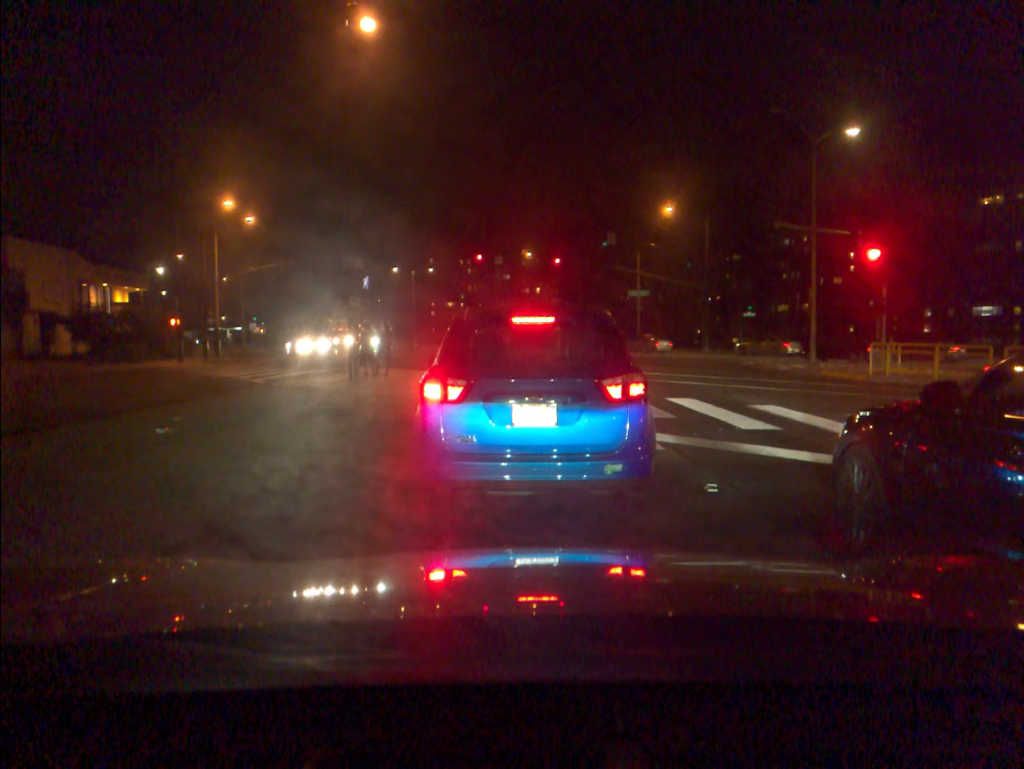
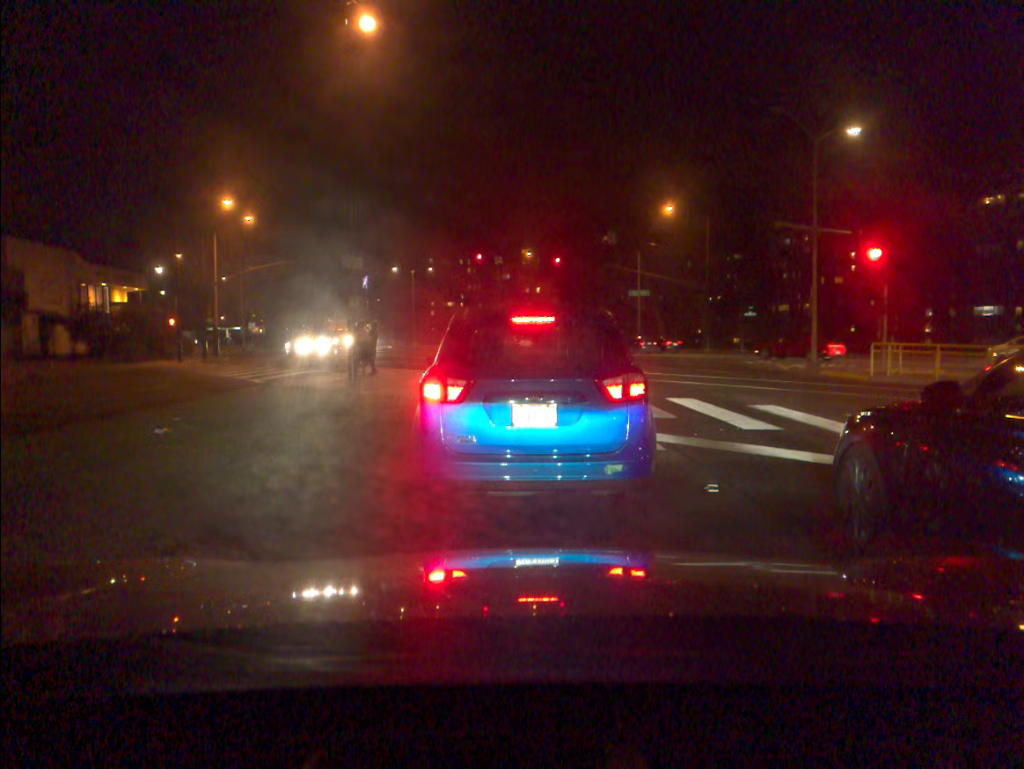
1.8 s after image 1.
(0.0, 0.0) m; 0°
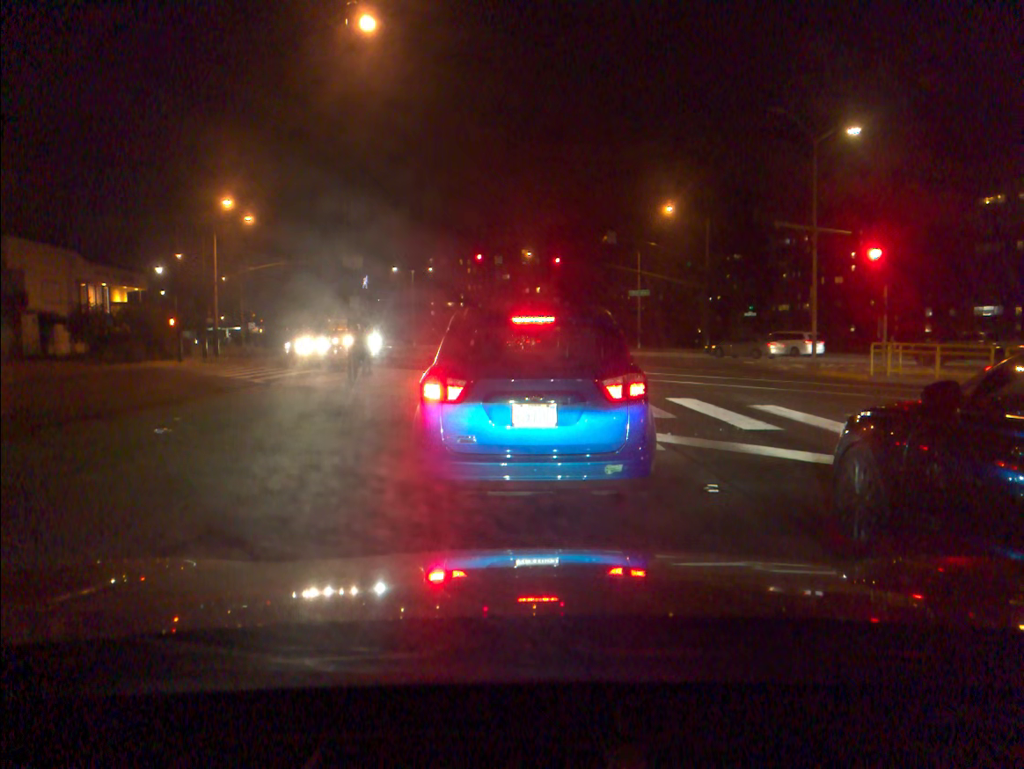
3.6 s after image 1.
(0.0, 0.0) m; 0°
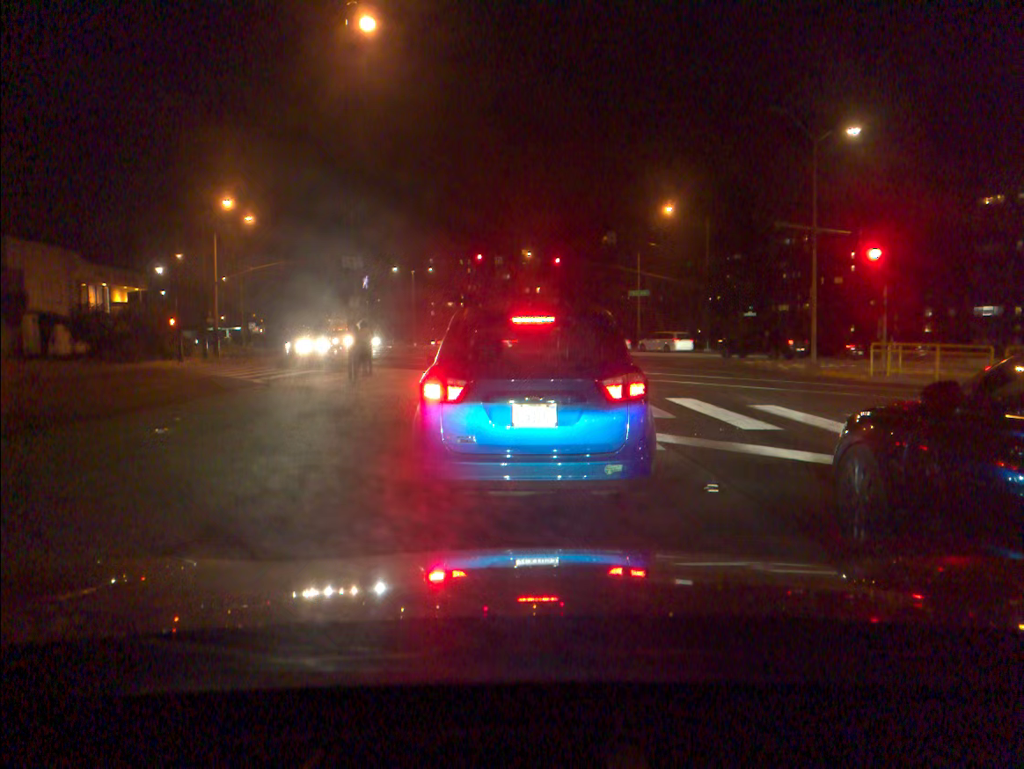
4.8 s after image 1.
(0.0, 0.0) m; 0°
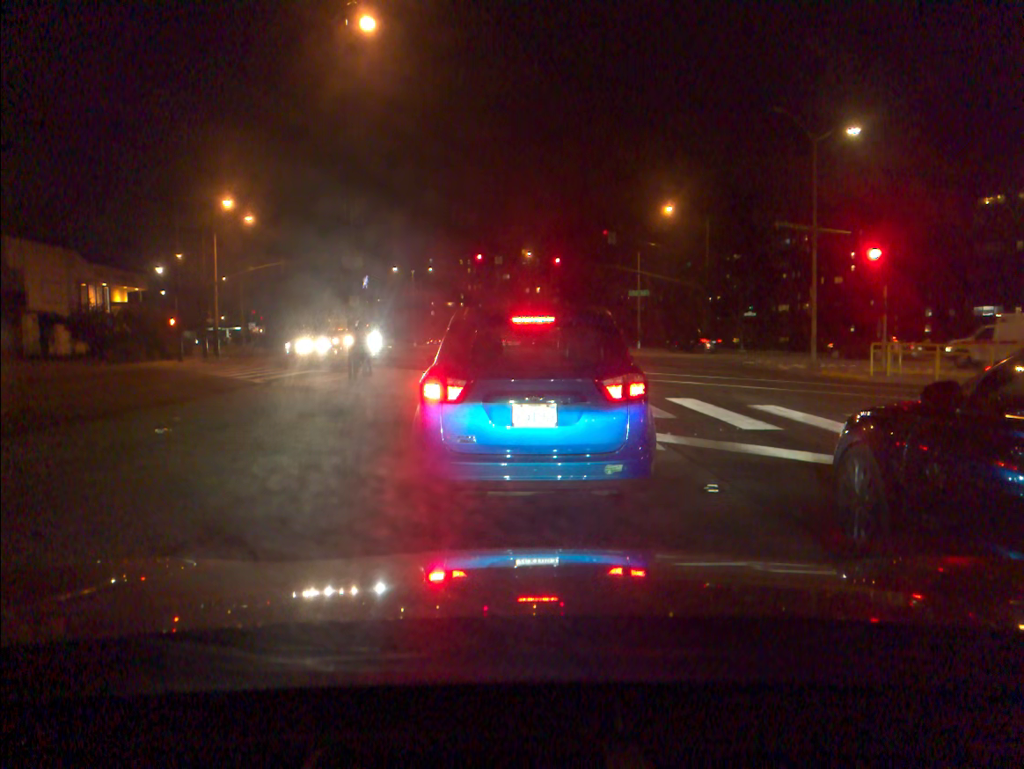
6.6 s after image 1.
(0.0, 0.0) m; 0°
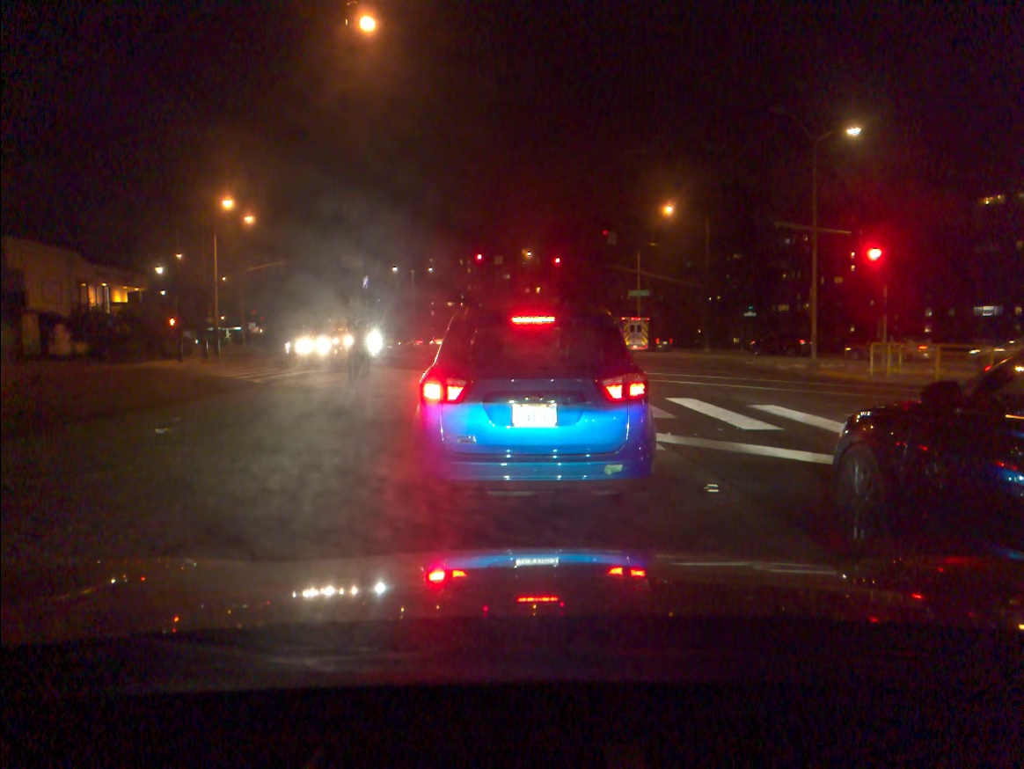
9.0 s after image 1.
(0.0, 0.0) m; 0°
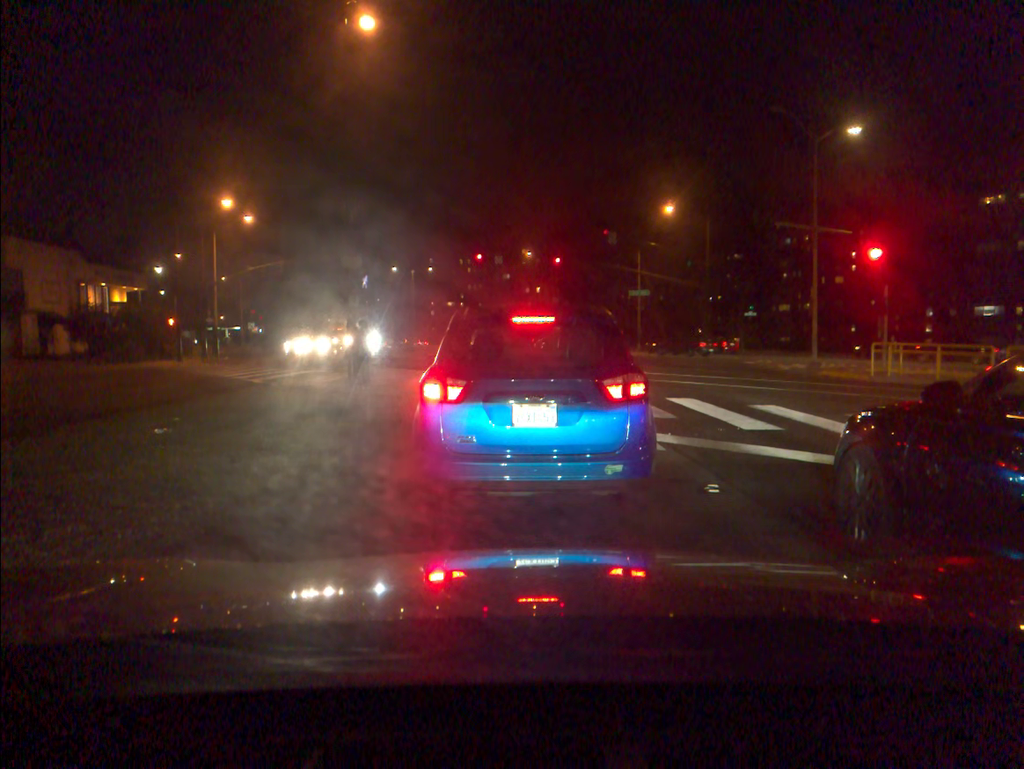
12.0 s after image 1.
(0.0, 0.0) m; 0°
